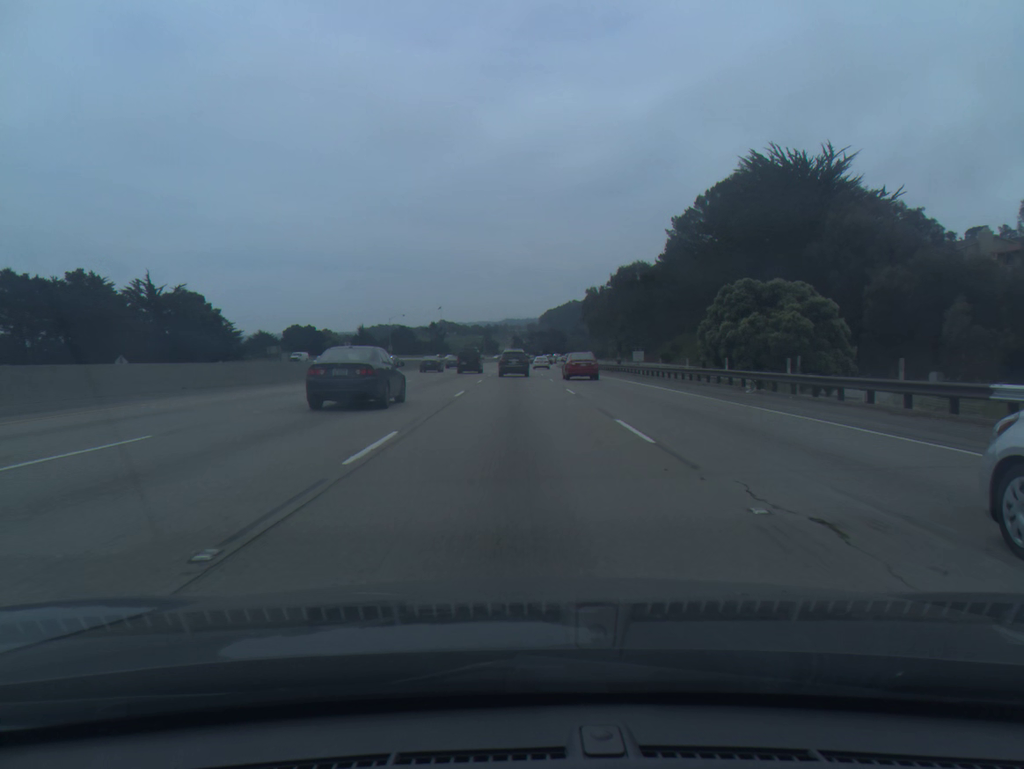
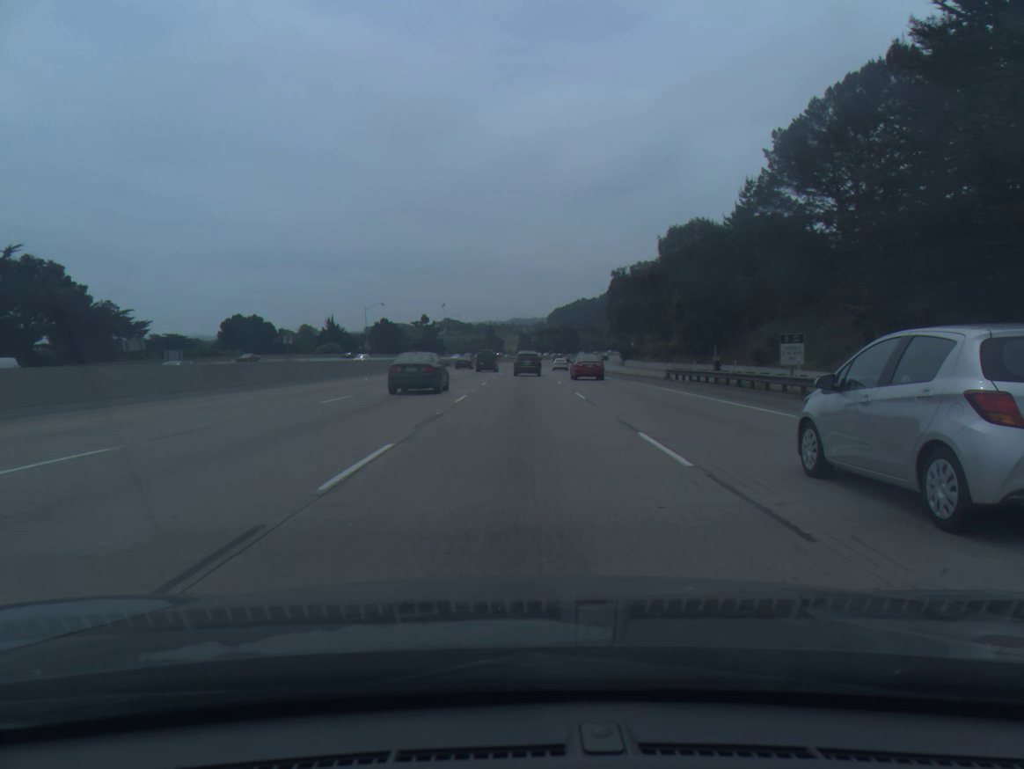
(-0.1, +45.9) m; 0°
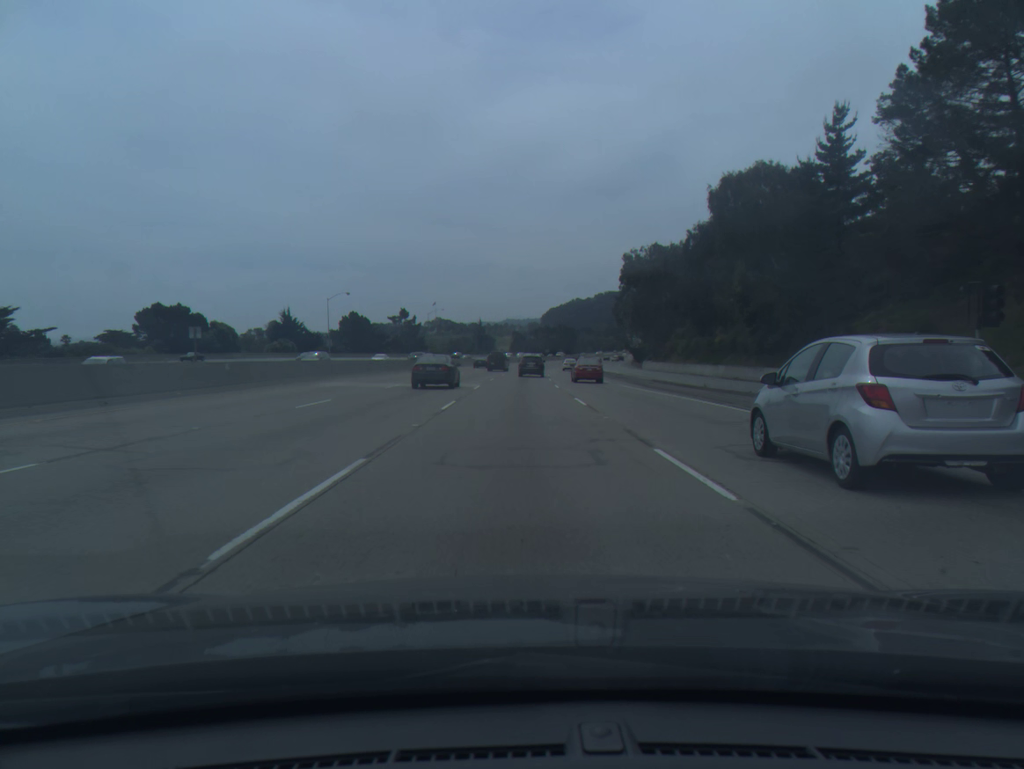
(+0.1, +31.0) m; 0°
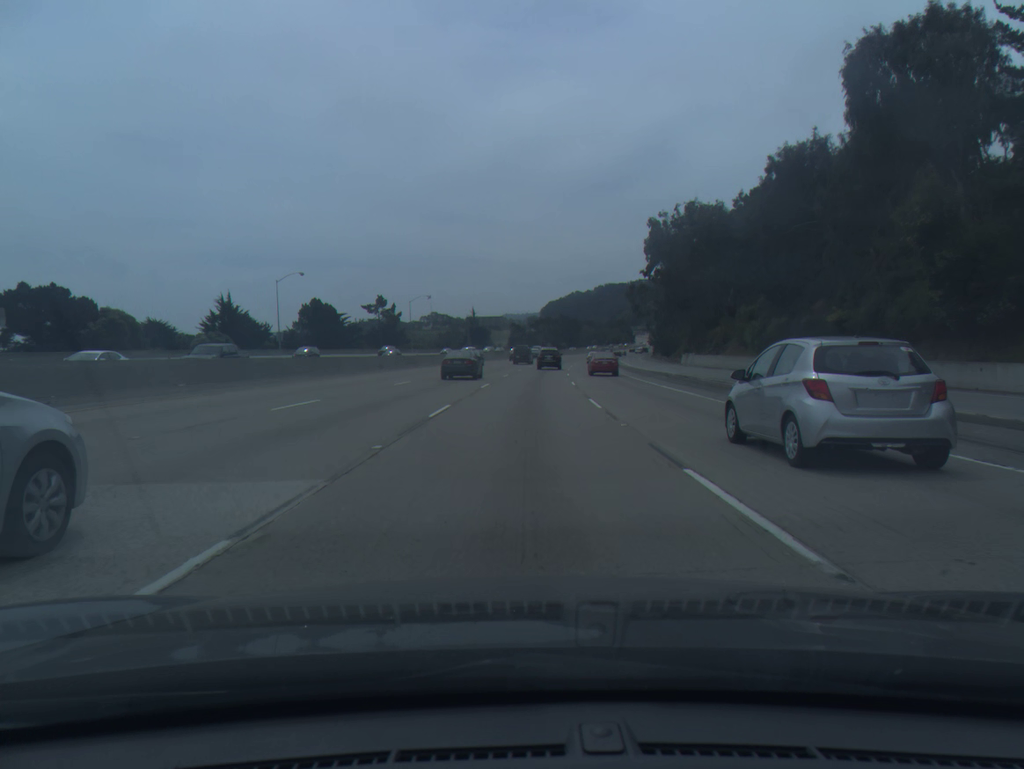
(0.0, +31.6) m; 0°
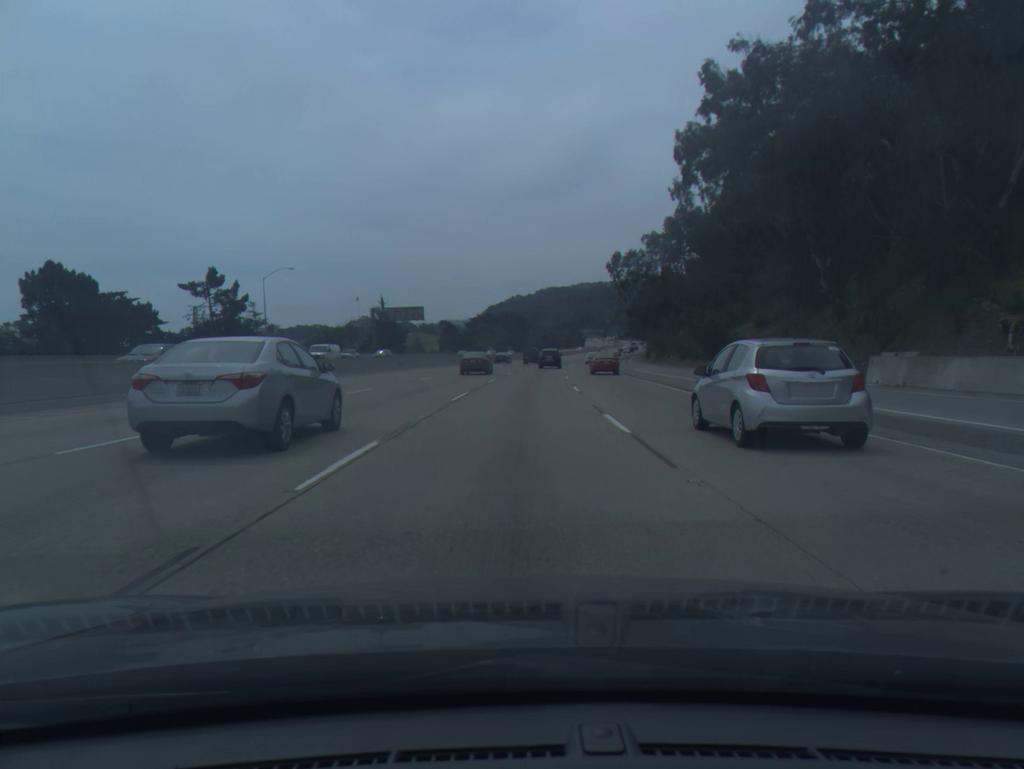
(+2.3, +65.1) m; +4°
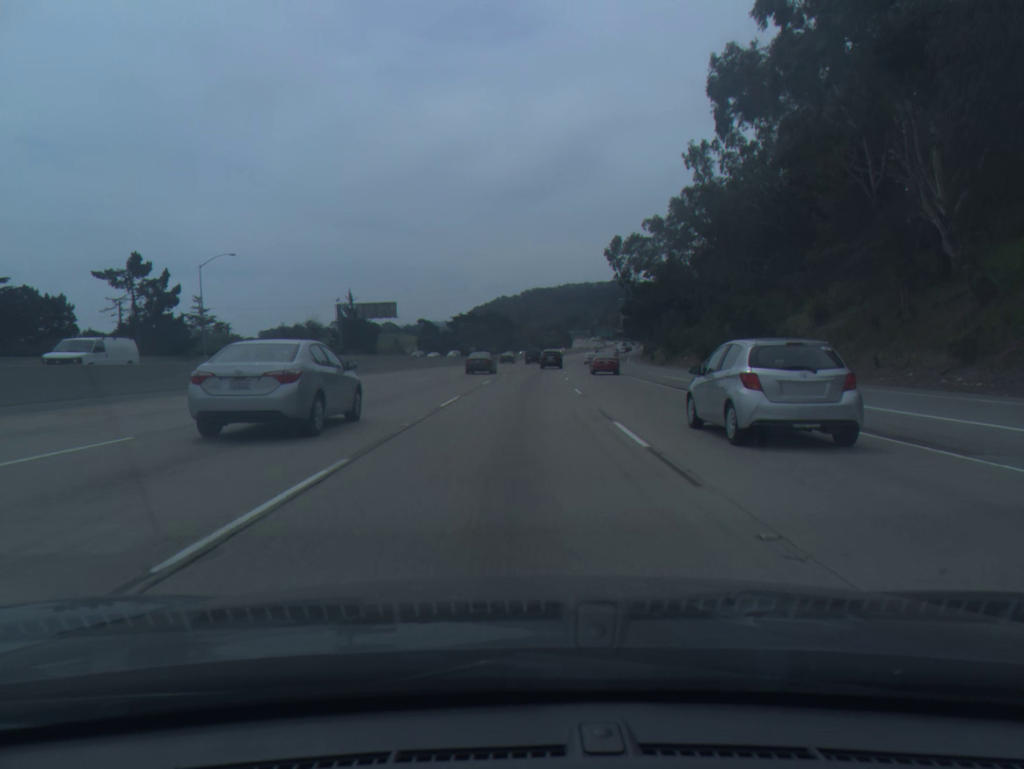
(+0.2, +16.6) m; +1°
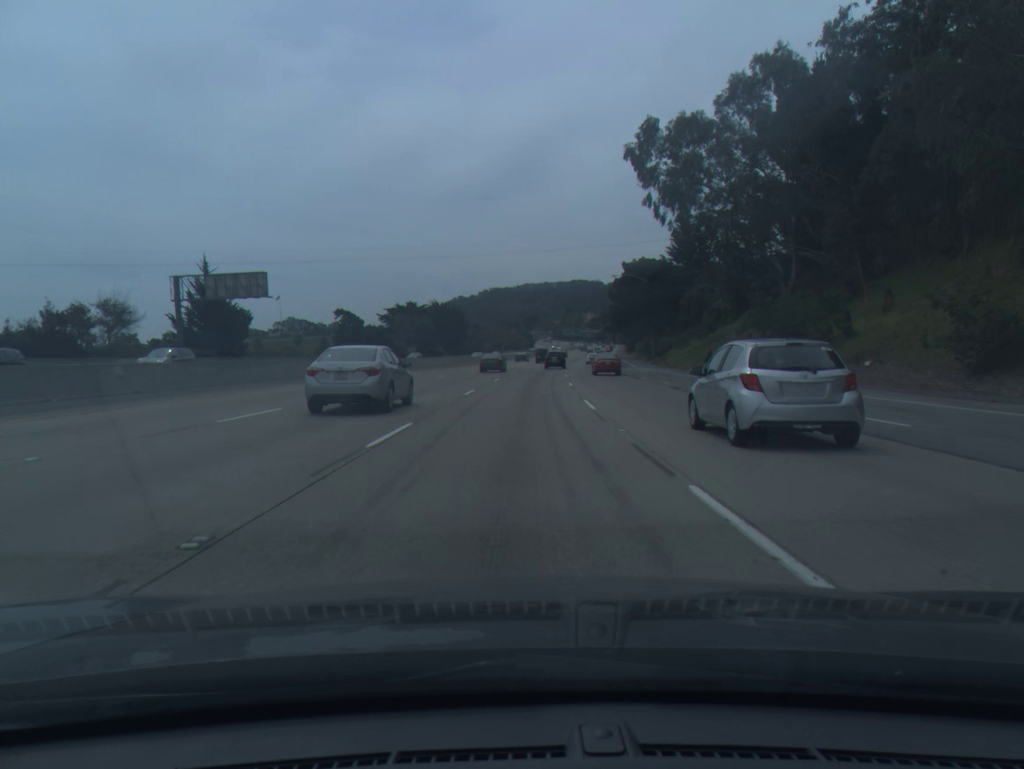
(+1.3, +50.6) m; +3°
